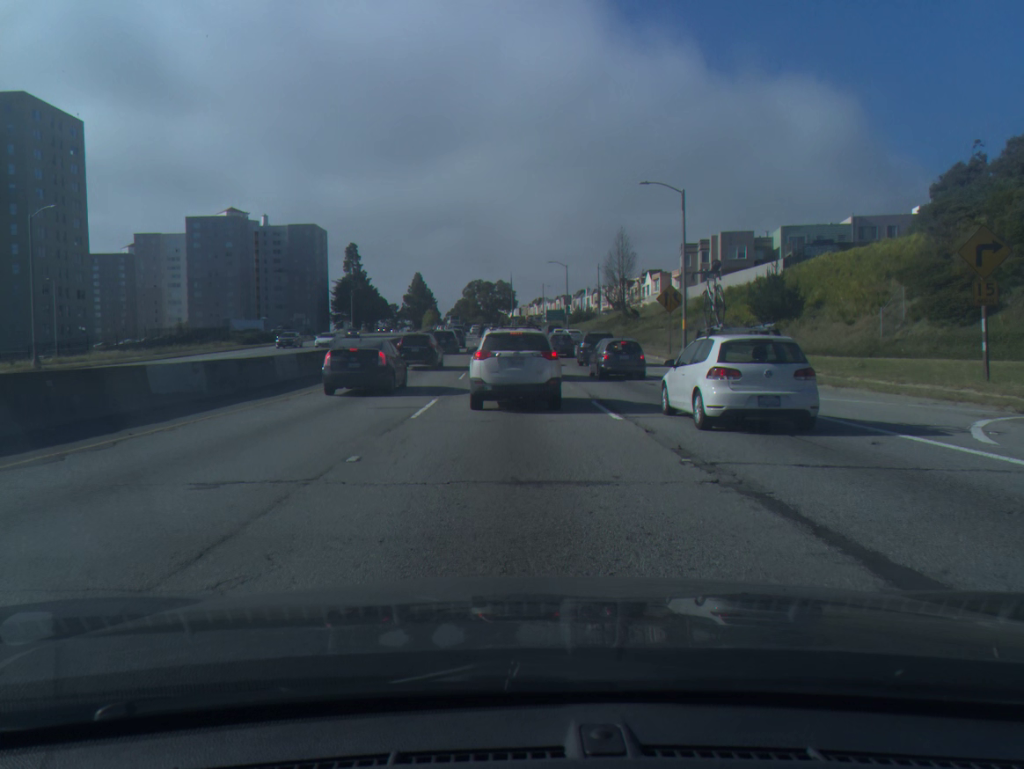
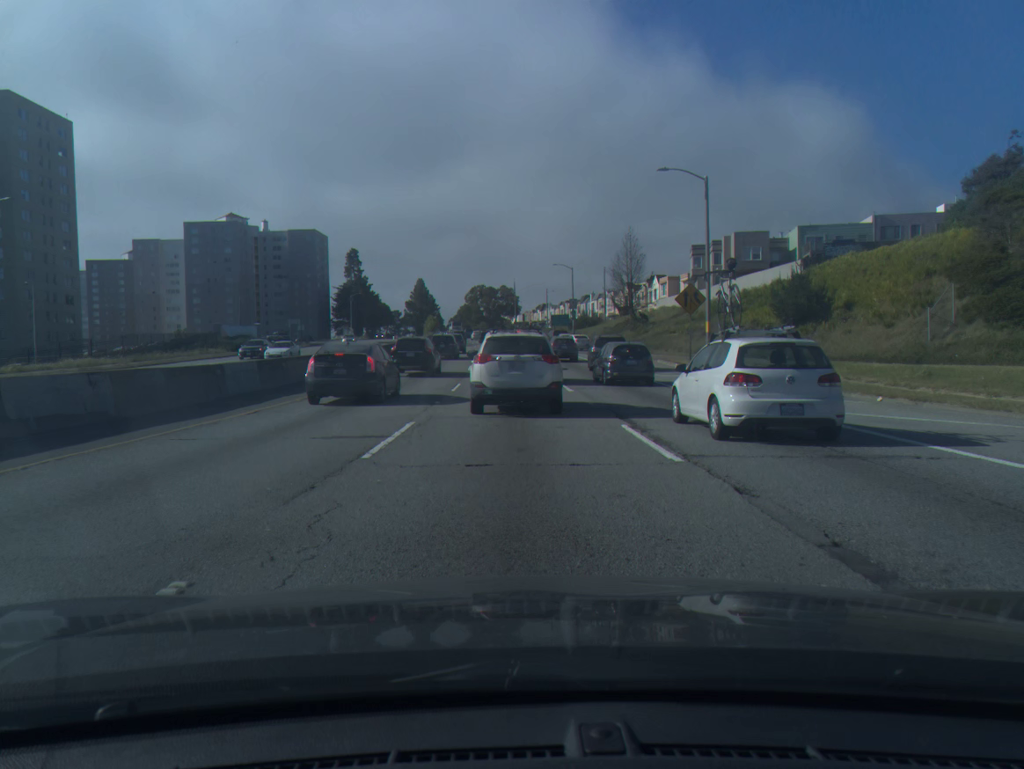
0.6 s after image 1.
(0.0, +4.7) m; 0°
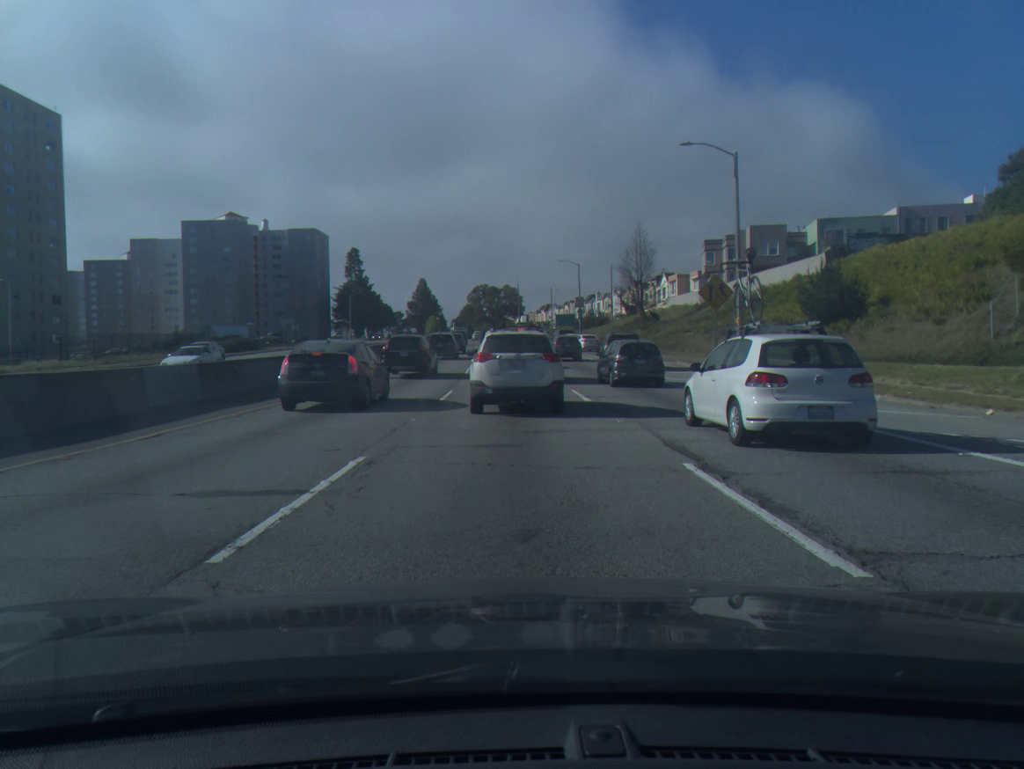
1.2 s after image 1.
(0.0, +4.6) m; 0°
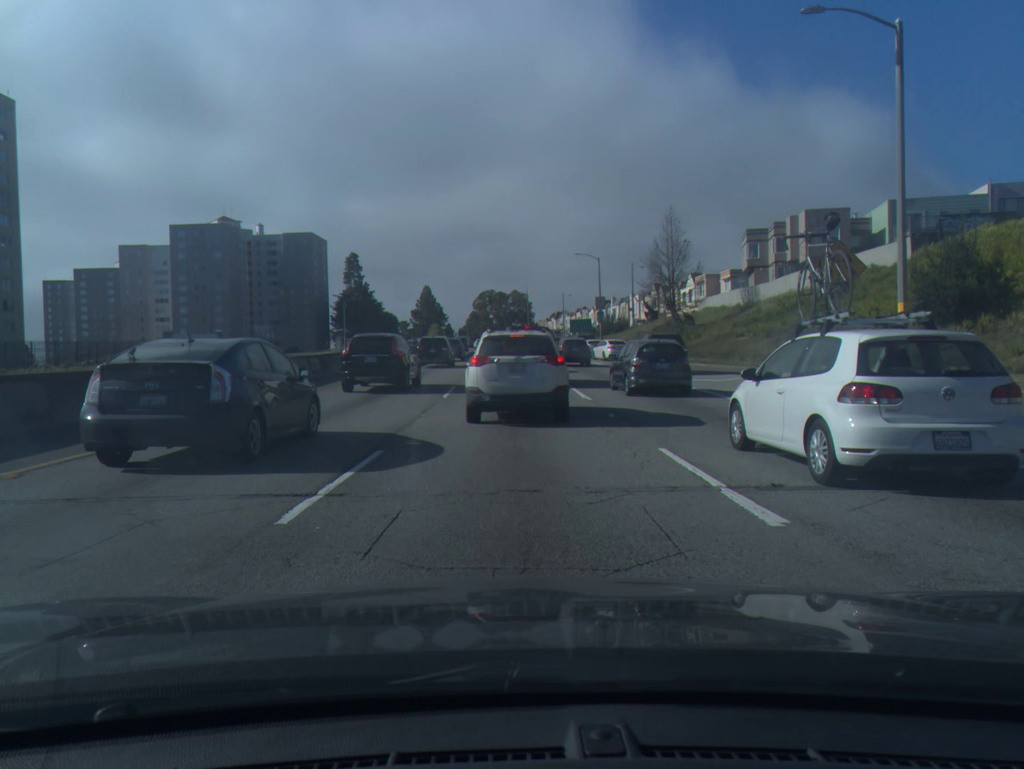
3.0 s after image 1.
(0.0, +13.4) m; 0°
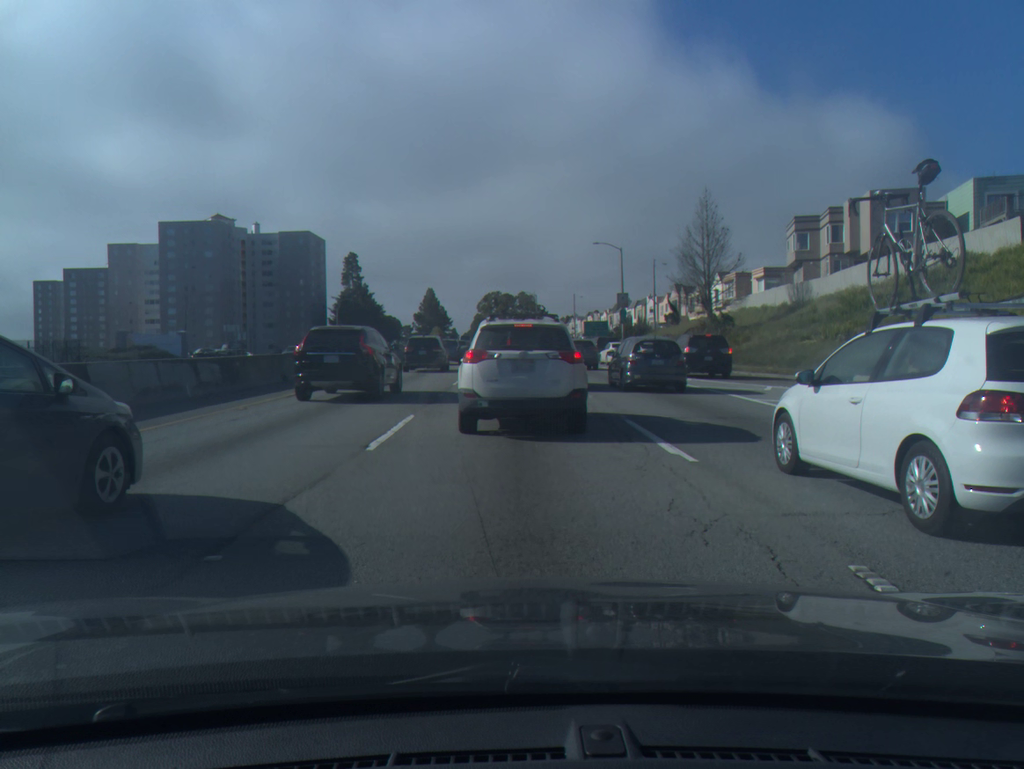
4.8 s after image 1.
(-0.1, +10.9) m; -1°
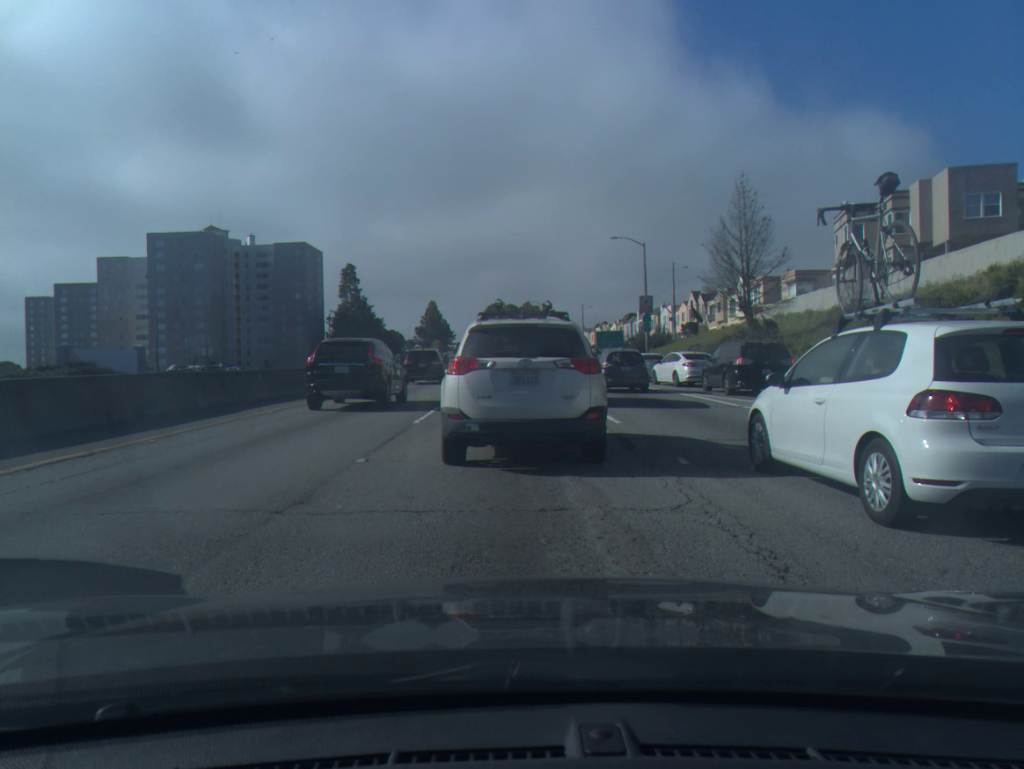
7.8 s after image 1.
(0.0, +10.2) m; 0°
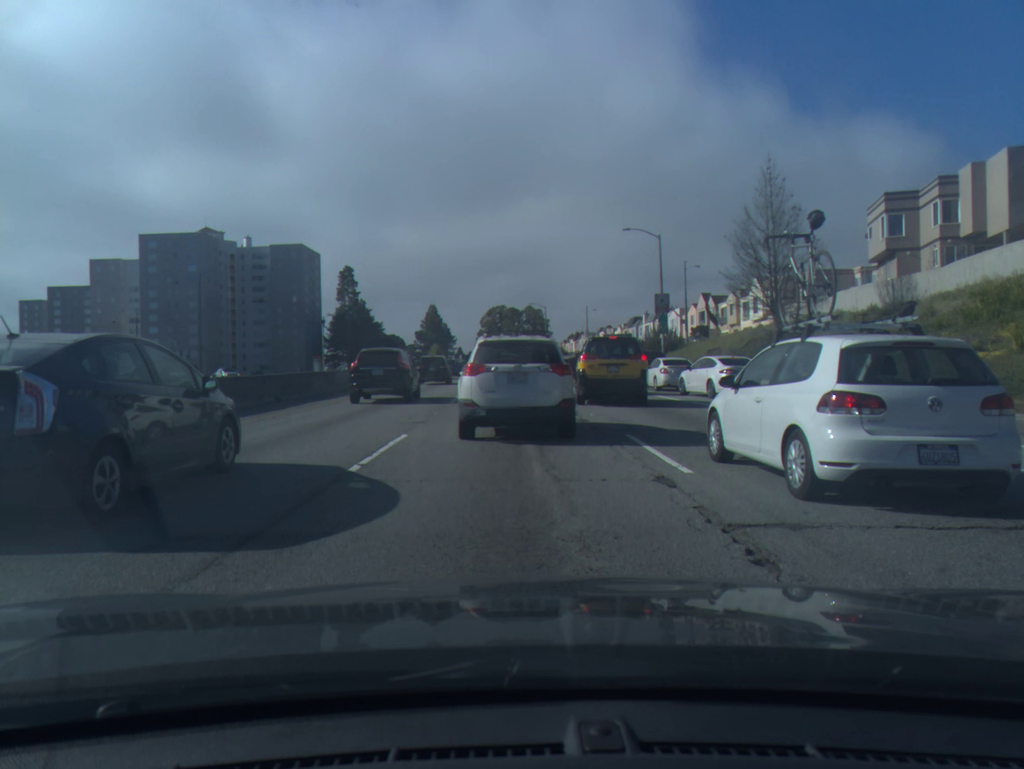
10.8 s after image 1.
(0.0, +5.6) m; 0°
